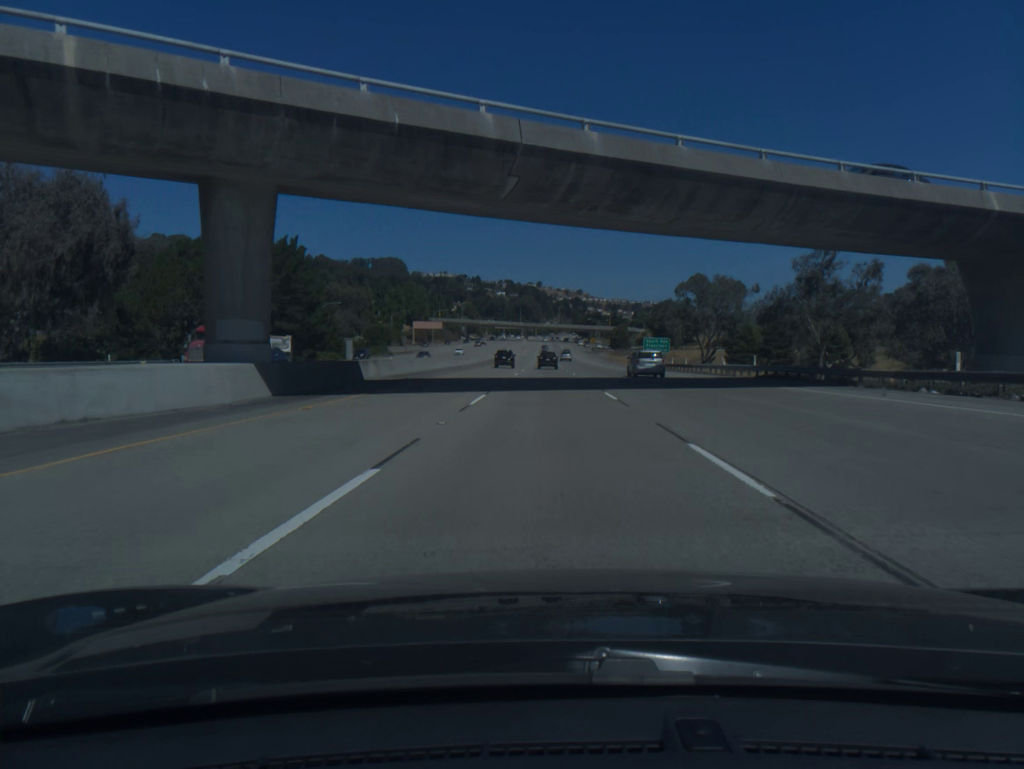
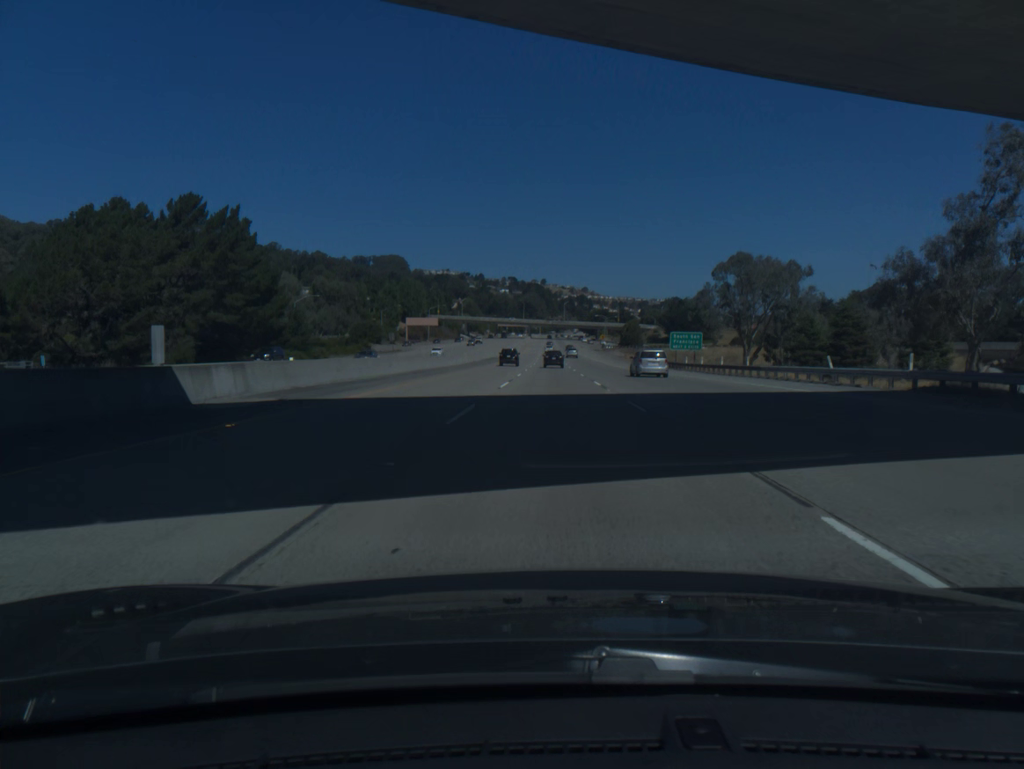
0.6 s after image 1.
(0.0, +19.2) m; 0°
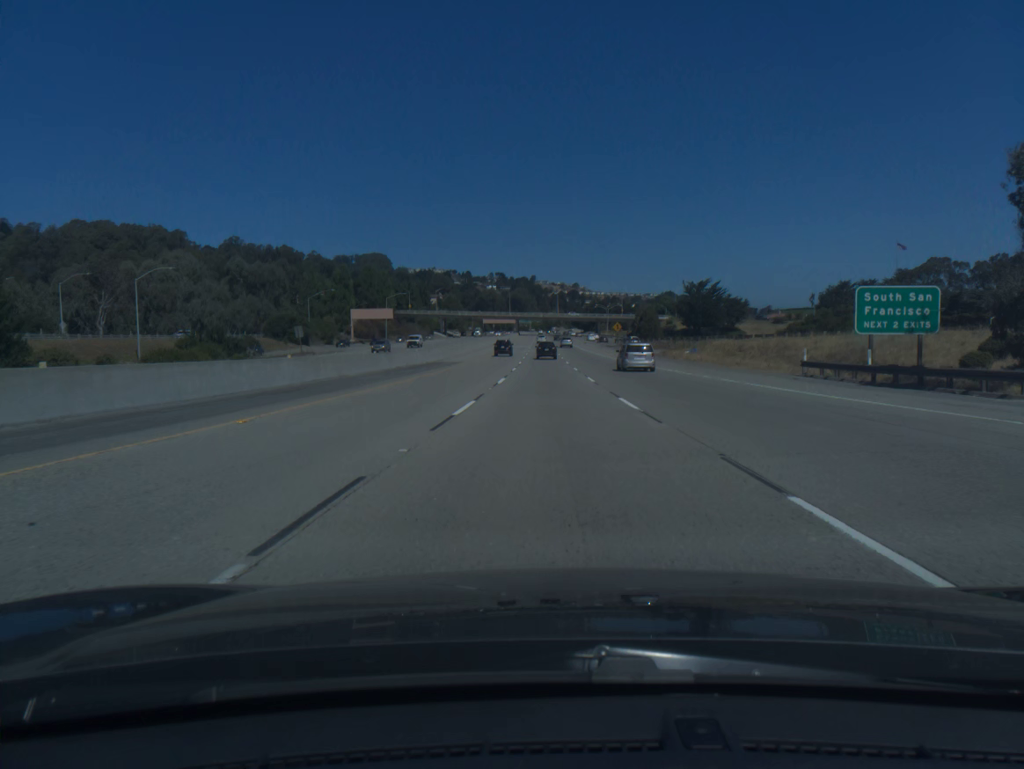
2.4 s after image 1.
(+0.2, +57.8) m; +1°
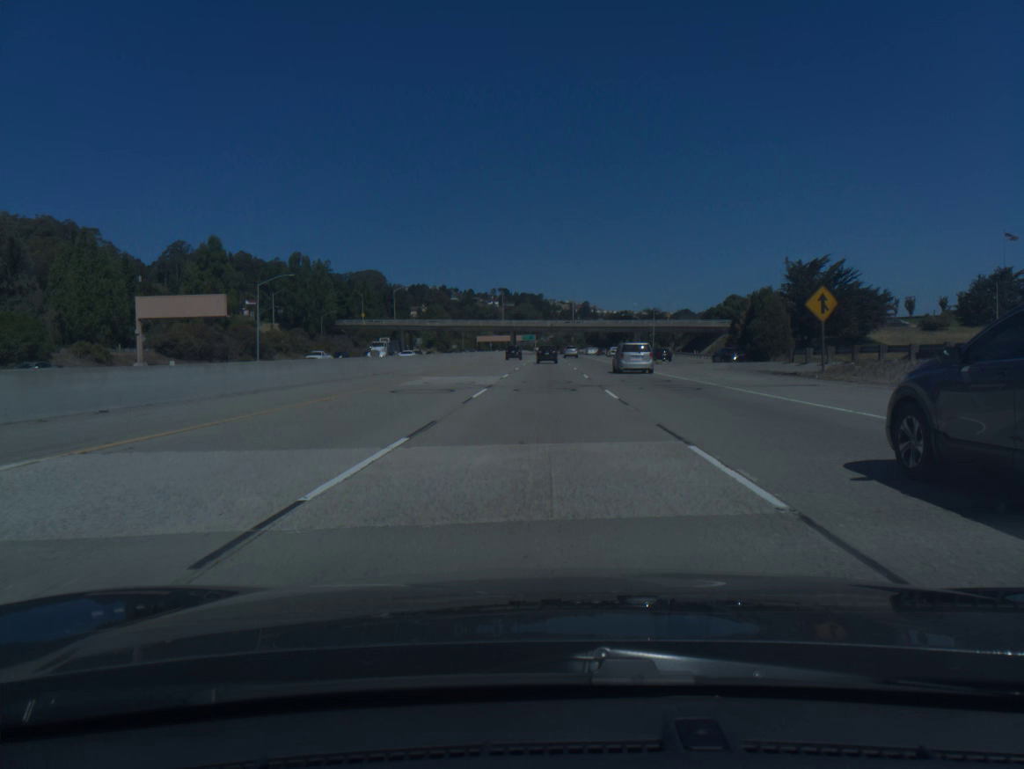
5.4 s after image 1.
(-0.2, +96.3) m; -1°
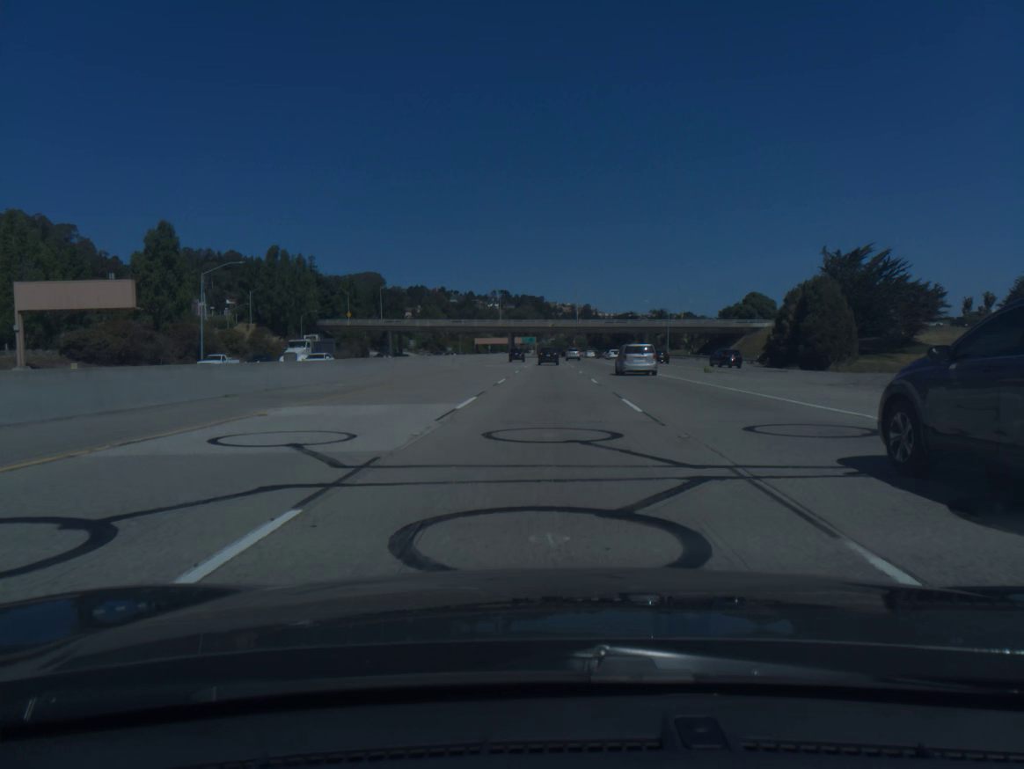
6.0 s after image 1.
(0.0, +19.1) m; 0°
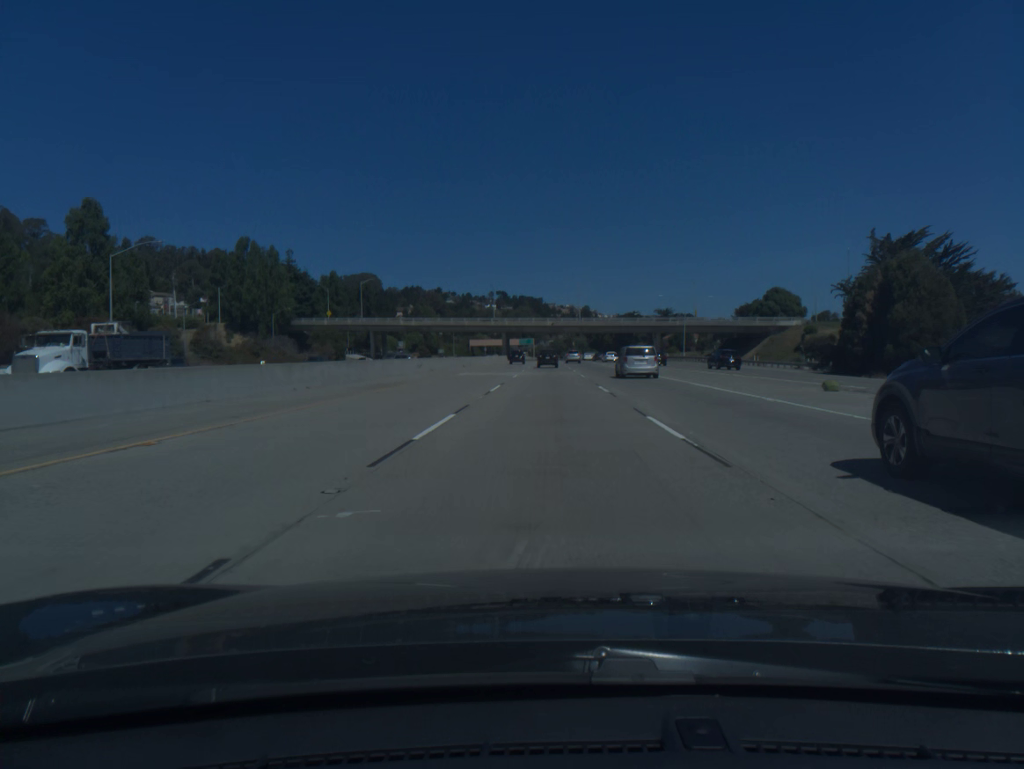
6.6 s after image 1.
(0.0, +19.0) m; 0°
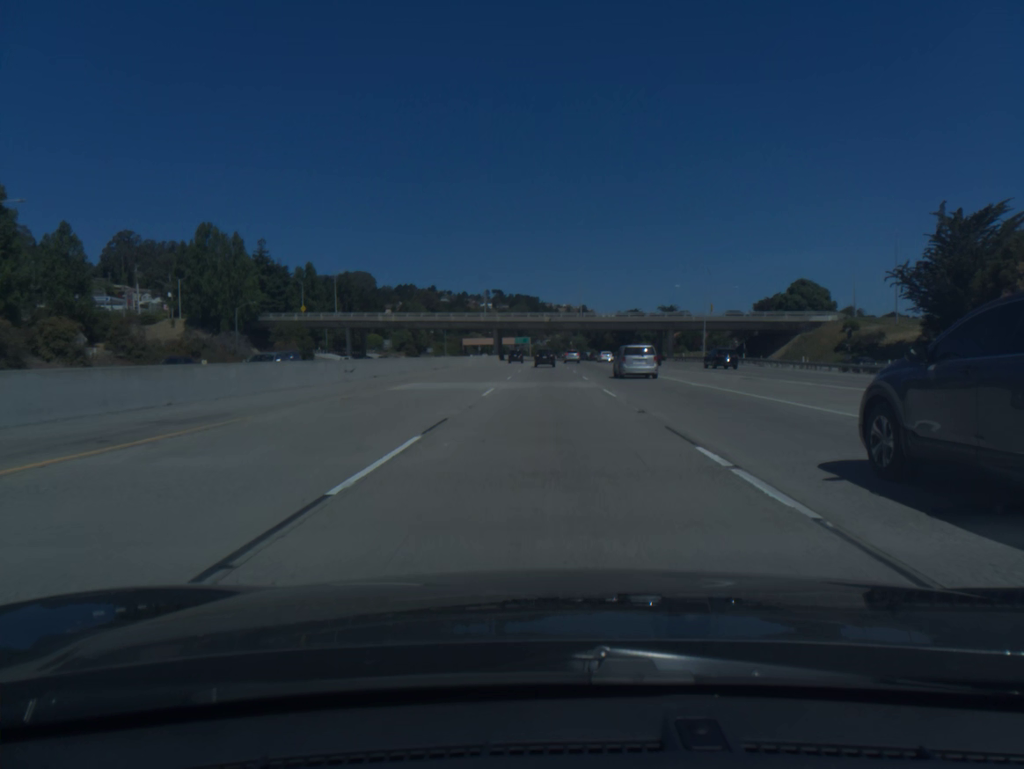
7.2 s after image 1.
(0.0, +18.9) m; 0°
